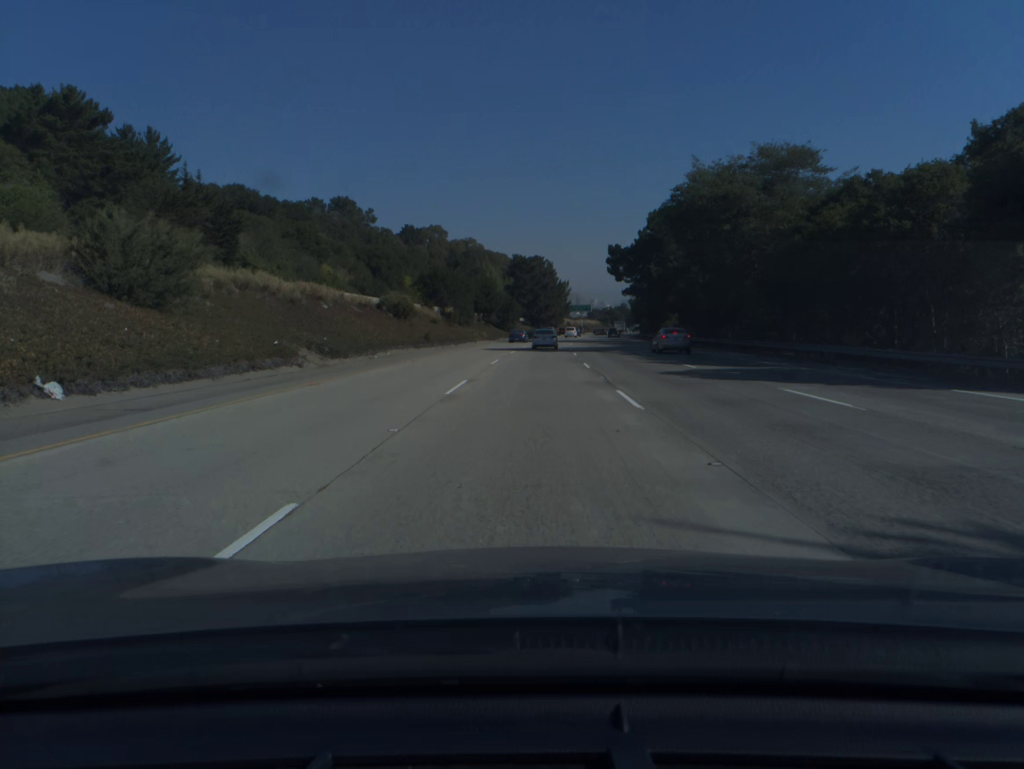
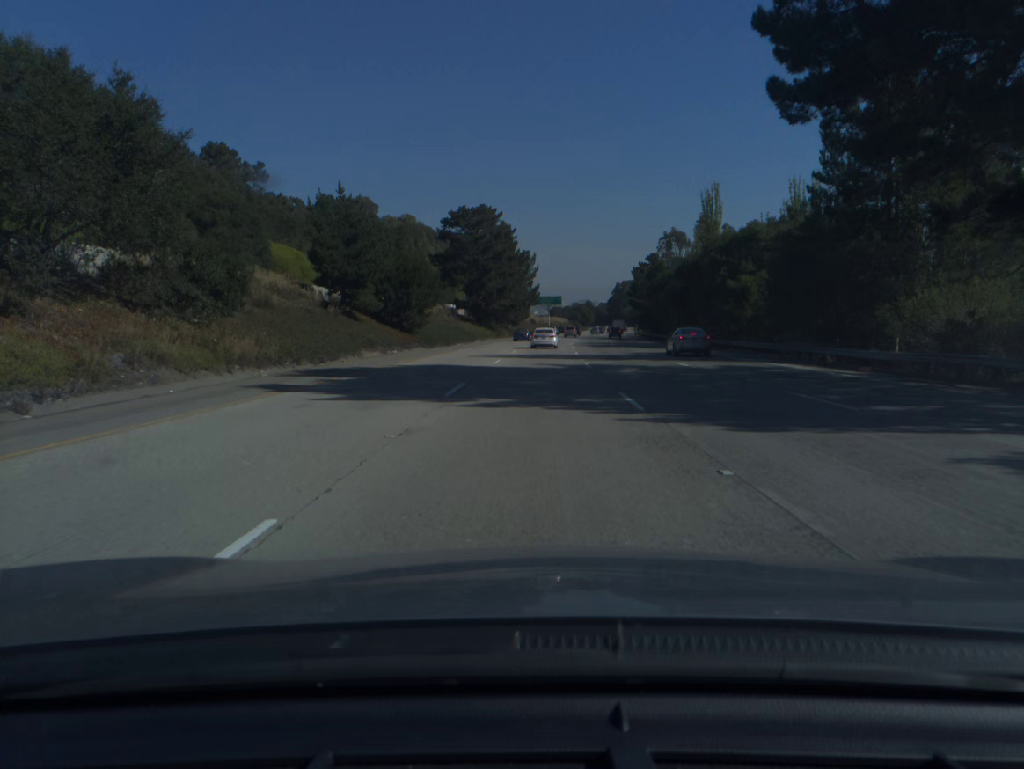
(+1.9, +73.5) m; +3°
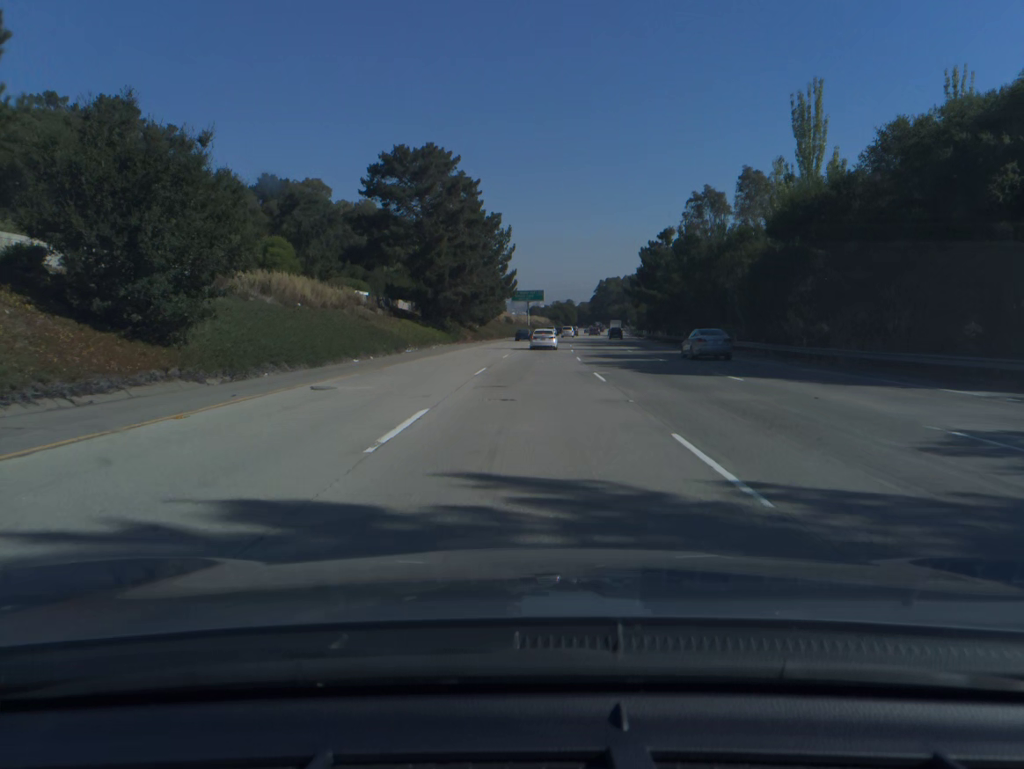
(+0.5, +36.1) m; +2°
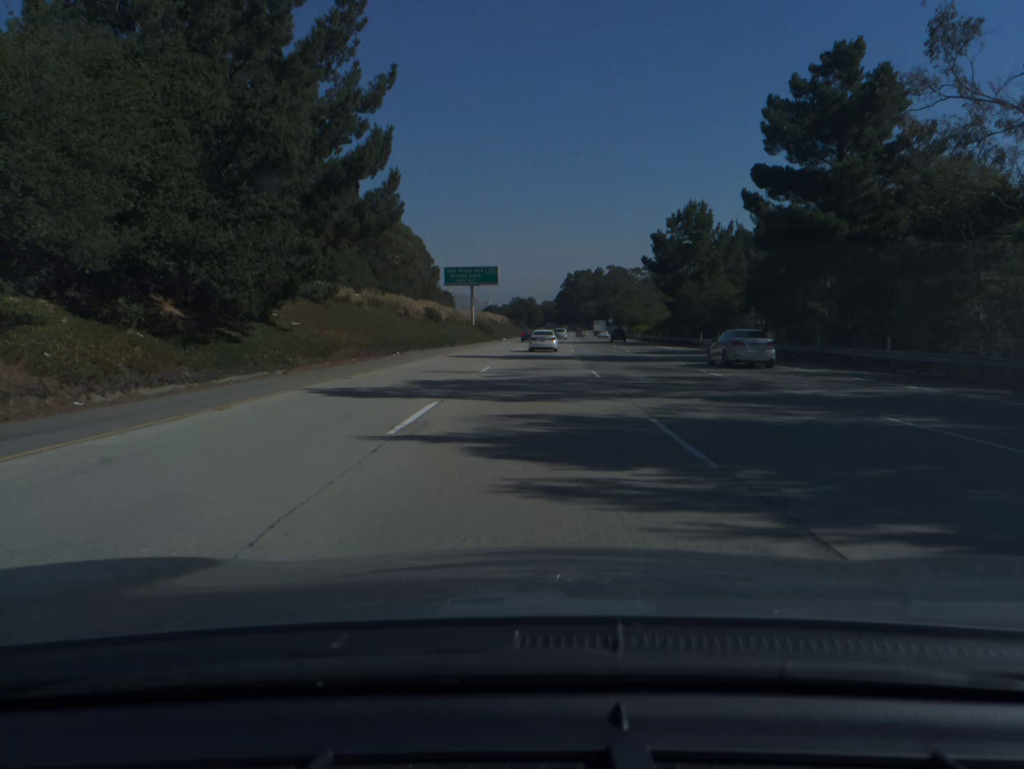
(+1.8, +71.2) m; +3°
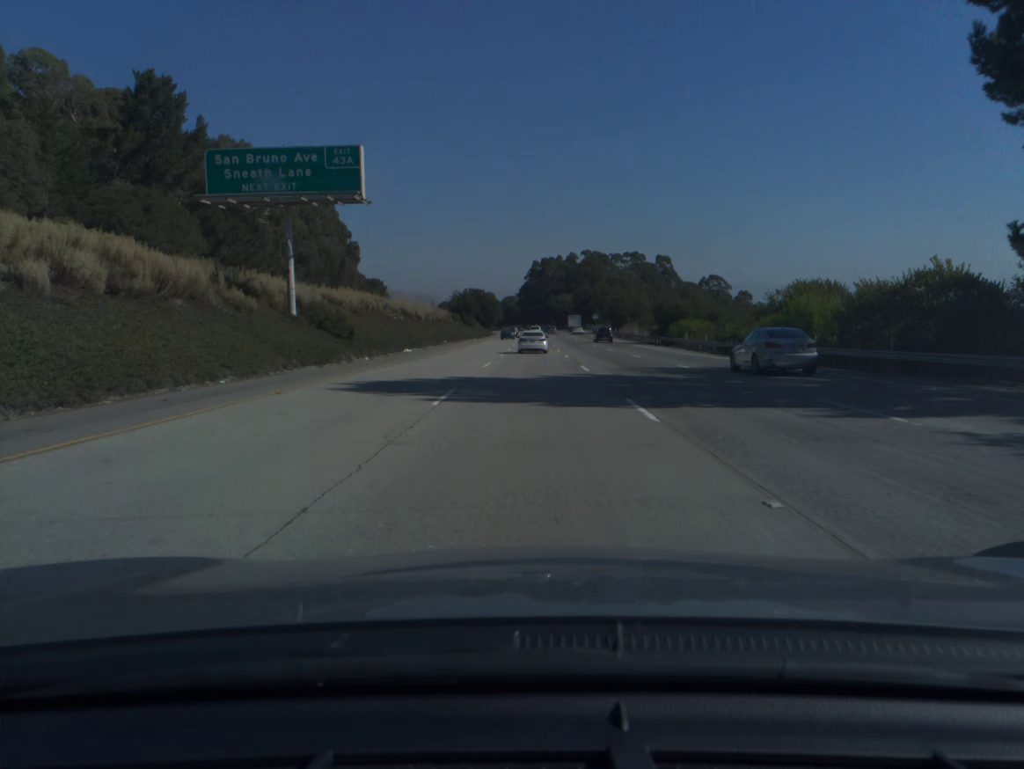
(+1.8, +69.7) m; +3°
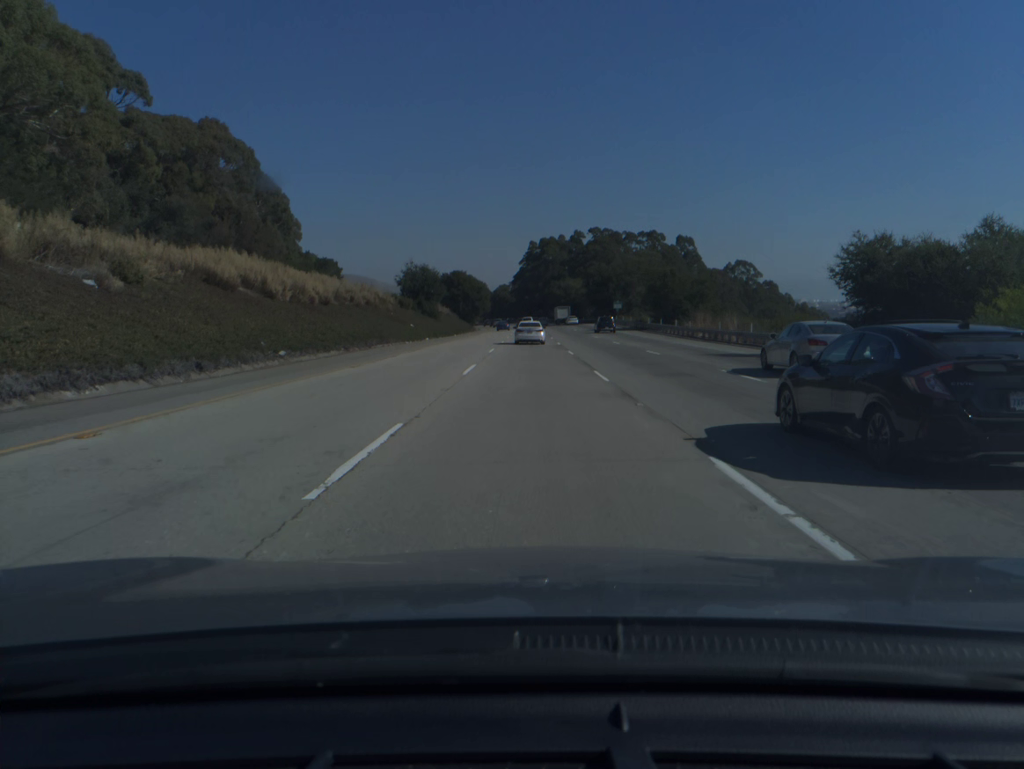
(+0.2, +51.2) m; 0°
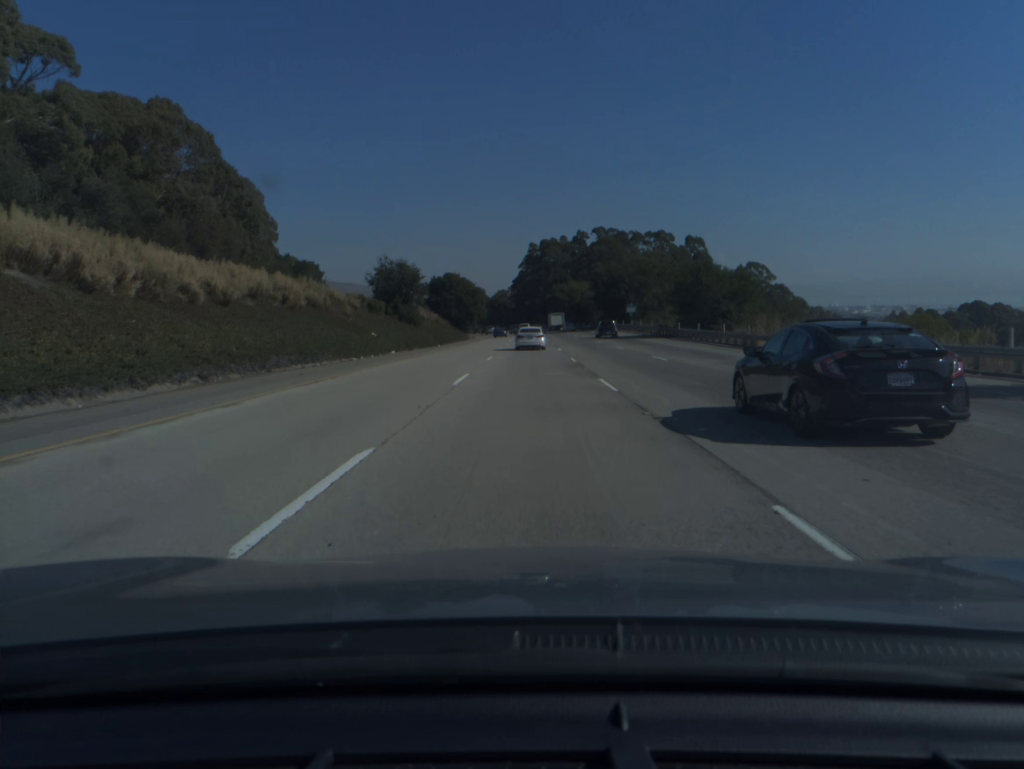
(0.0, +16.9) m; 0°
